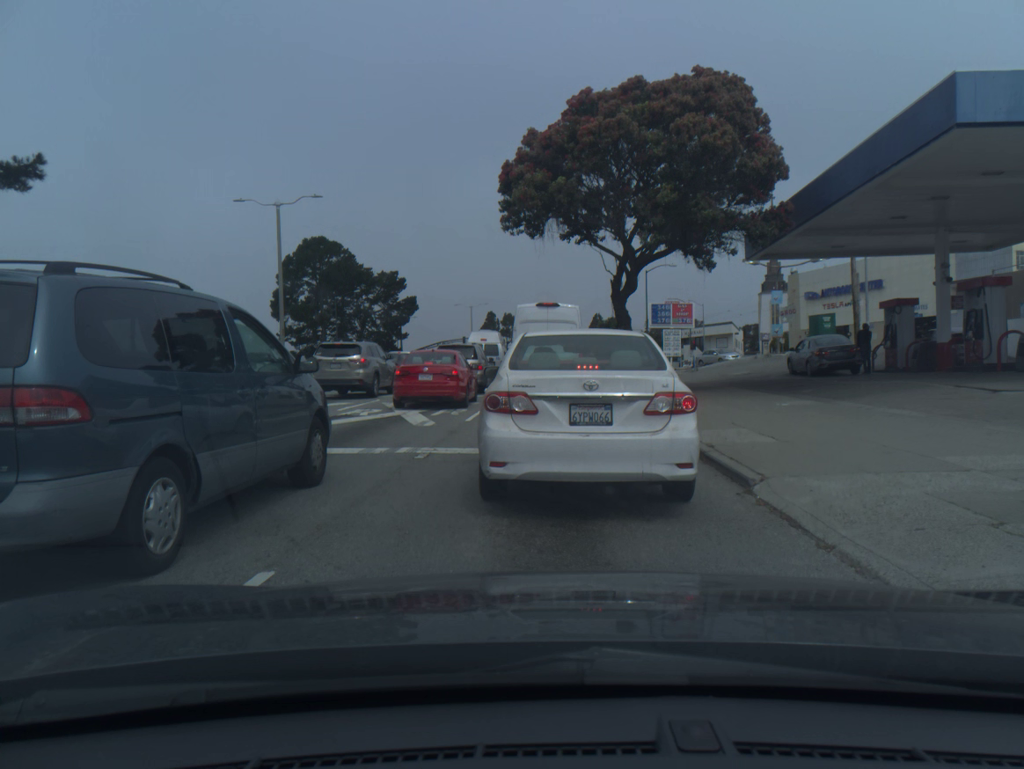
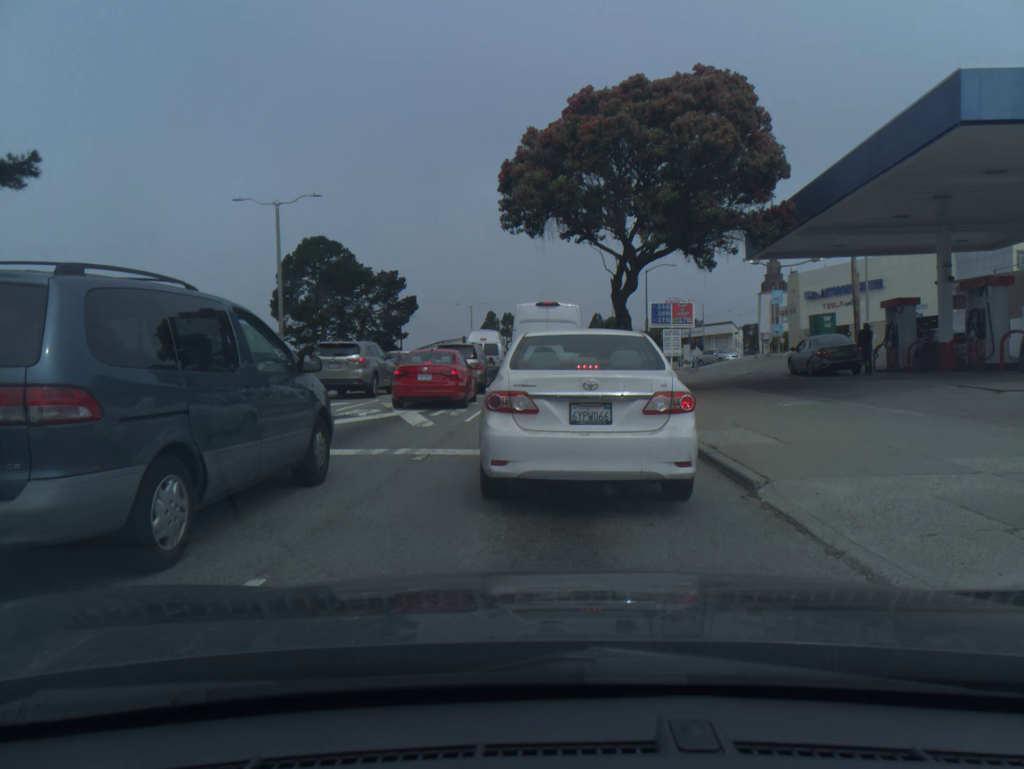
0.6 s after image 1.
(0.0, +0.2) m; 0°
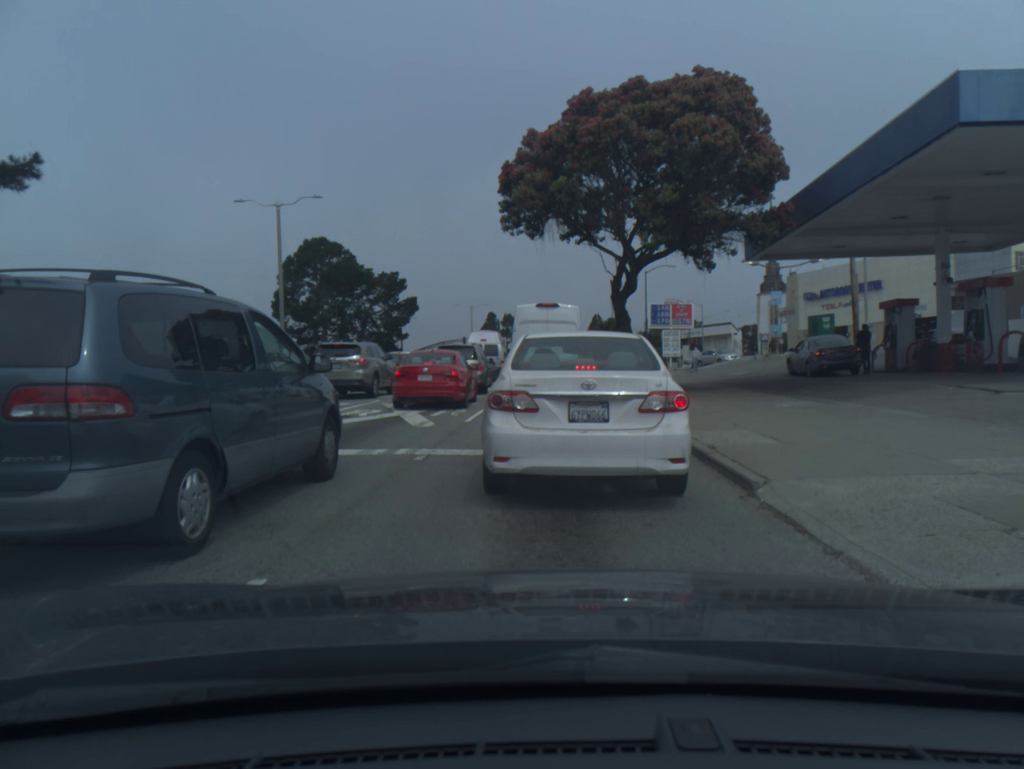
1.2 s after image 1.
(0.0, 0.0) m; 0°
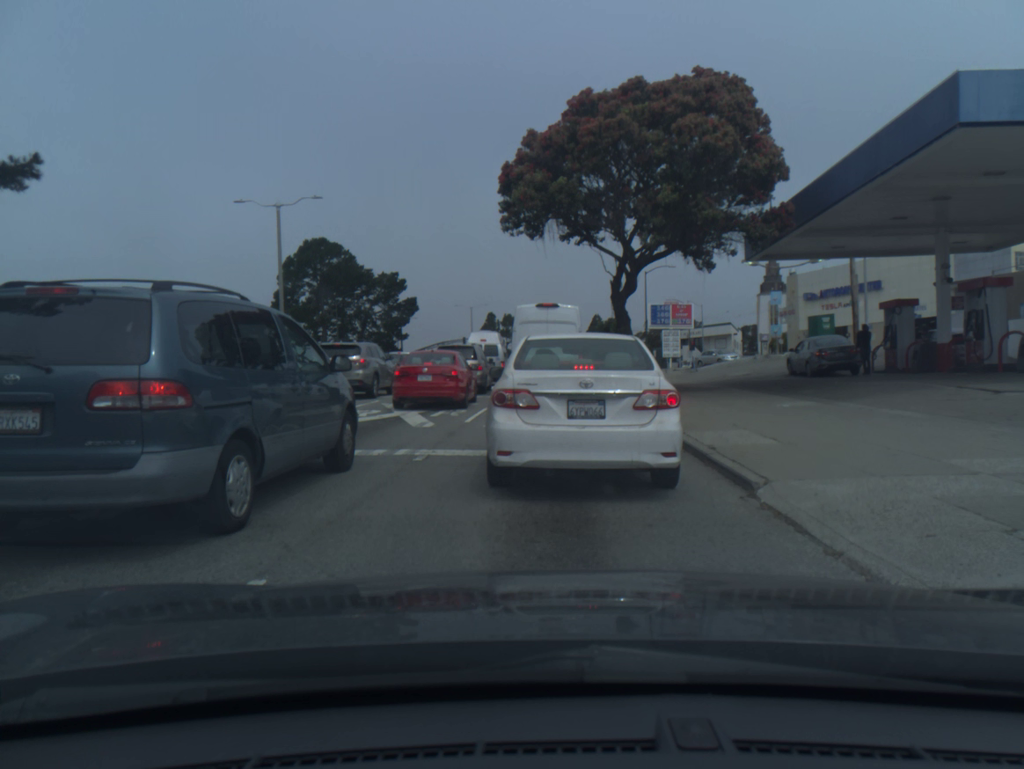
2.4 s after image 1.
(0.0, 0.0) m; 0°
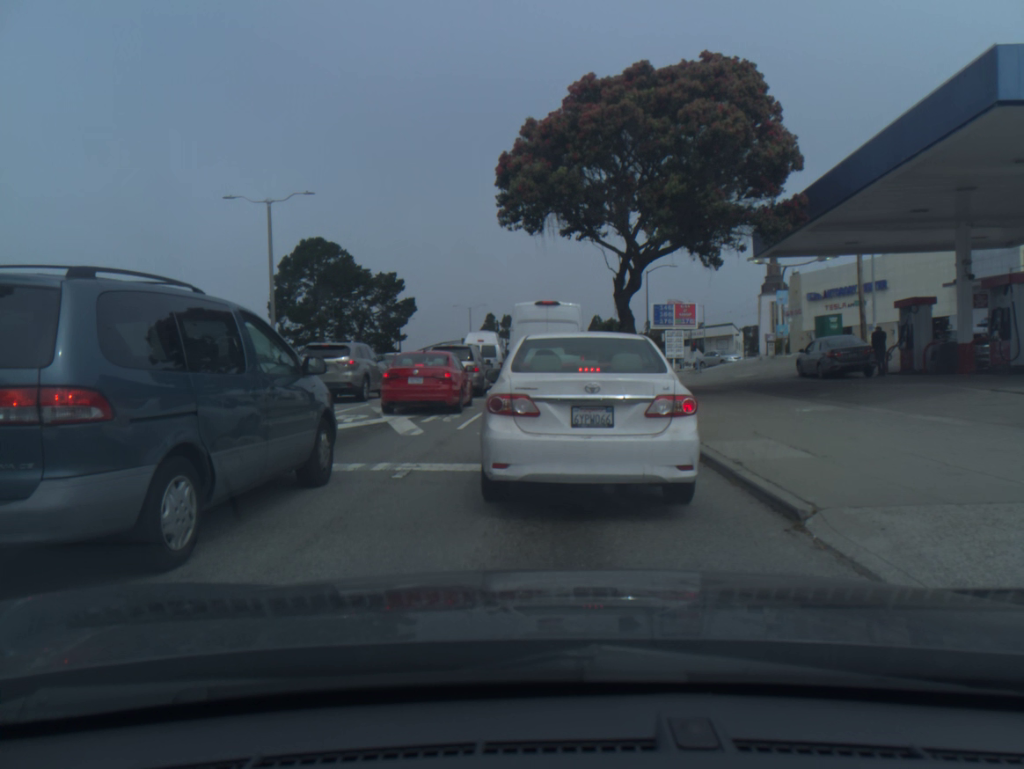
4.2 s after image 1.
(0.0, +1.2) m; 0°
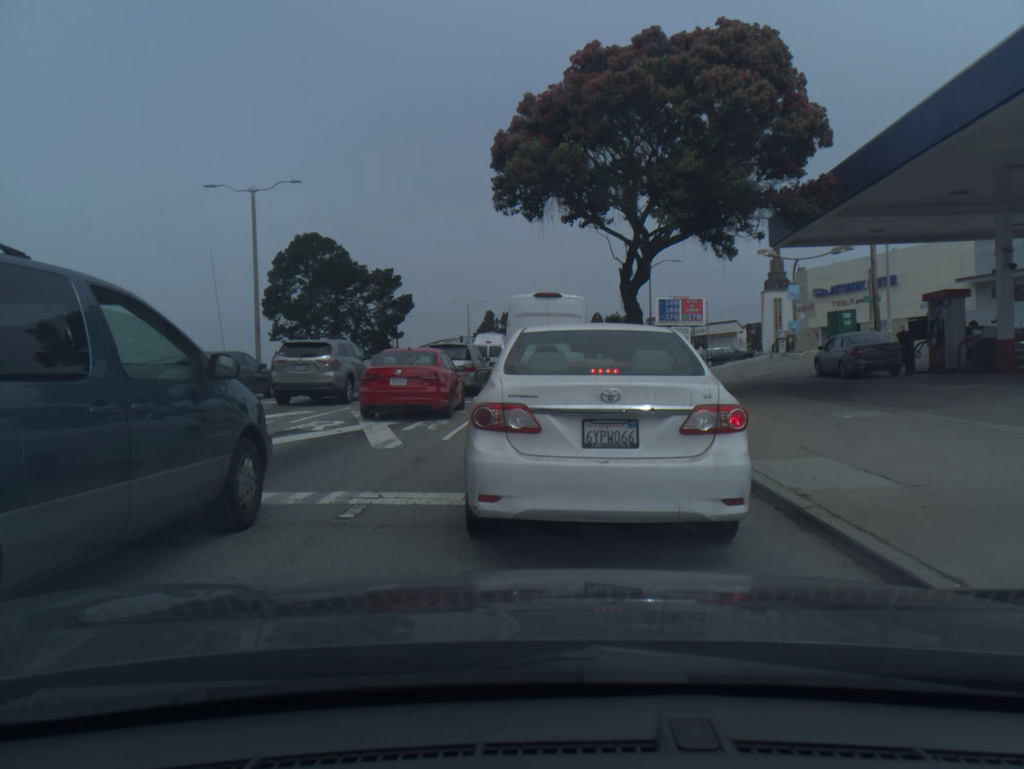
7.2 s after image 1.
(0.0, +2.0) m; 0°
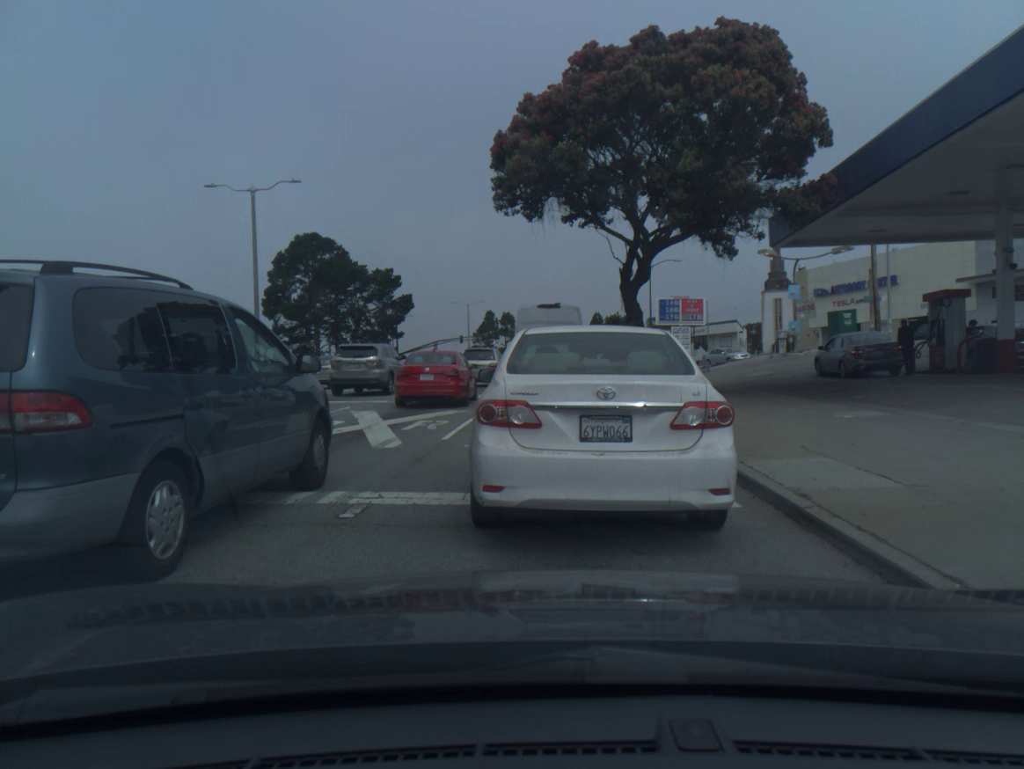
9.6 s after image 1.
(0.0, 0.0) m; 0°
